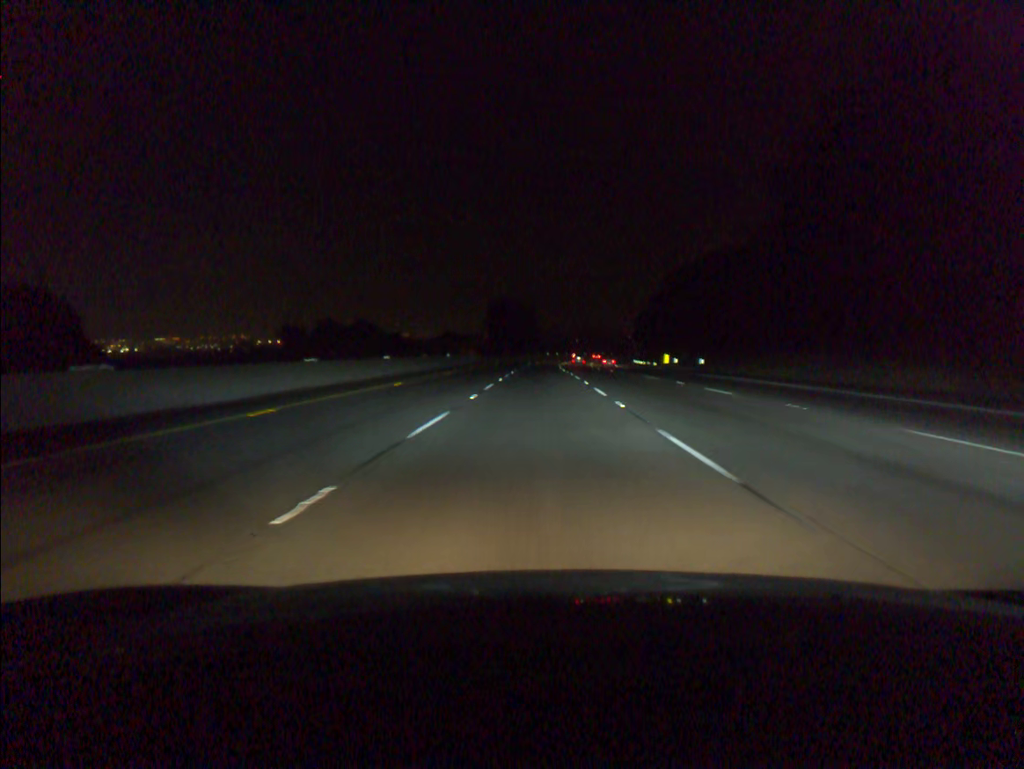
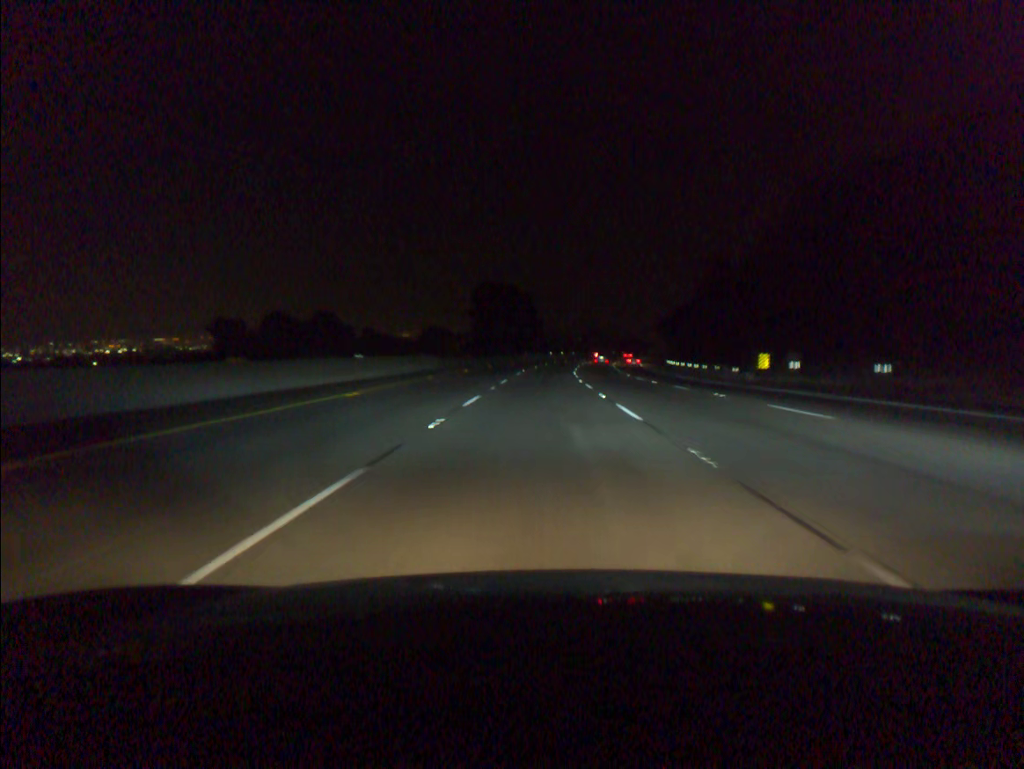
(0.0, +36.8) m; 0°
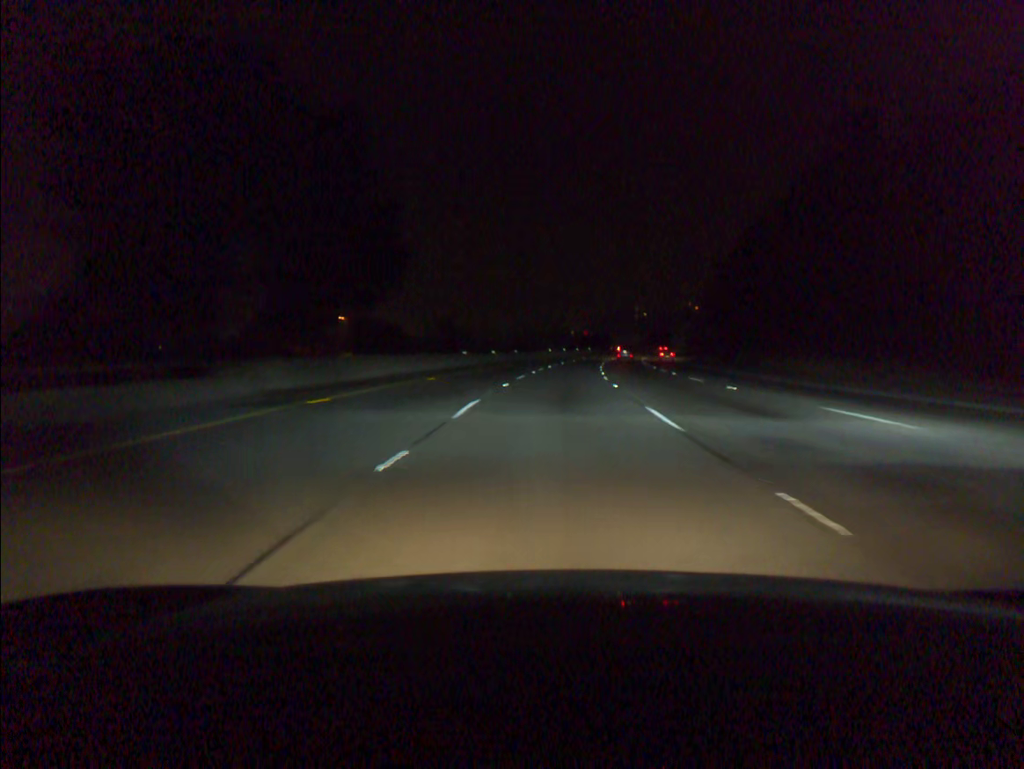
(+2.6, +92.2) m; +5°
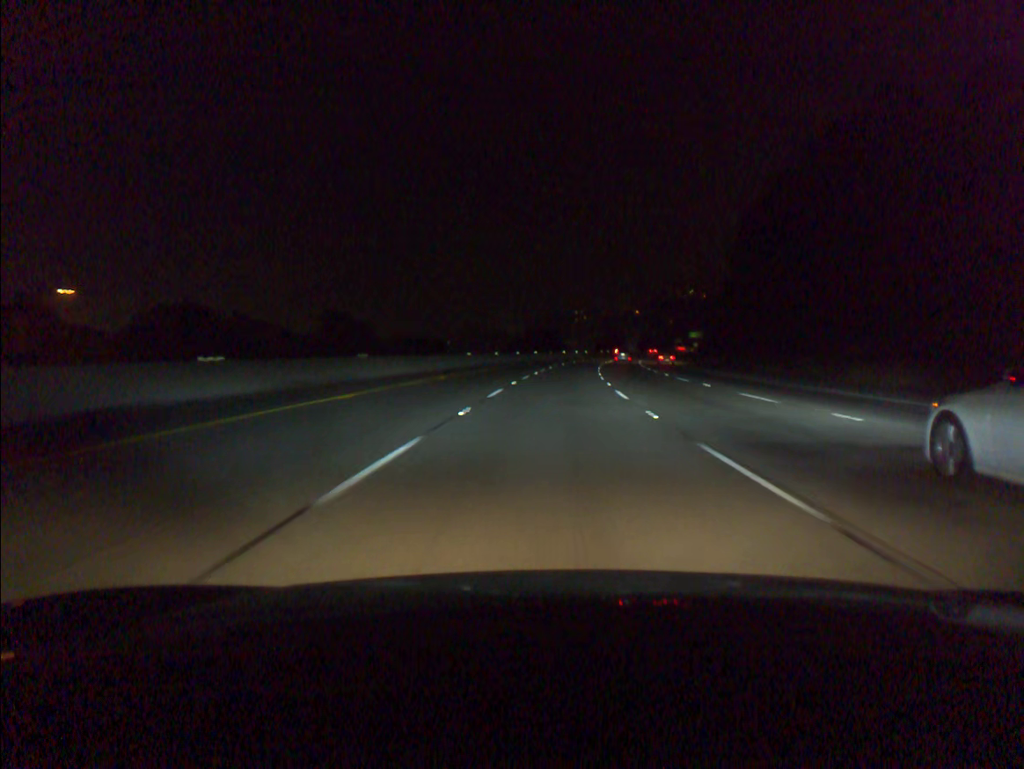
(+2.2, +55.4) m; +5°
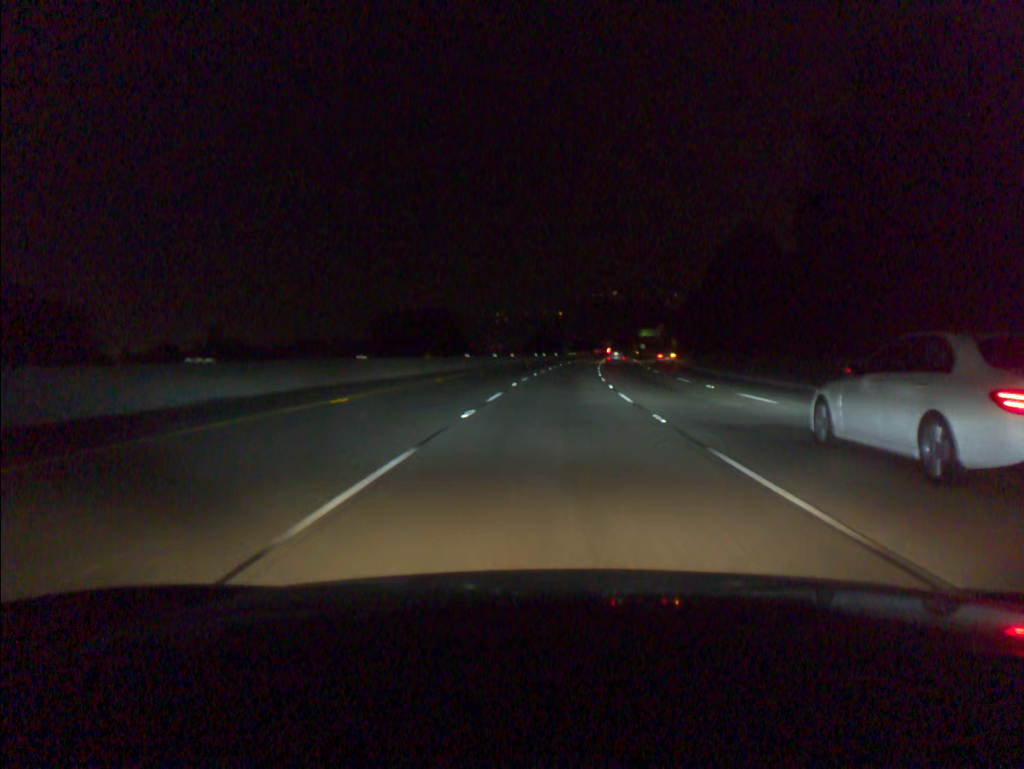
(+3.6, +73.7) m; +6°
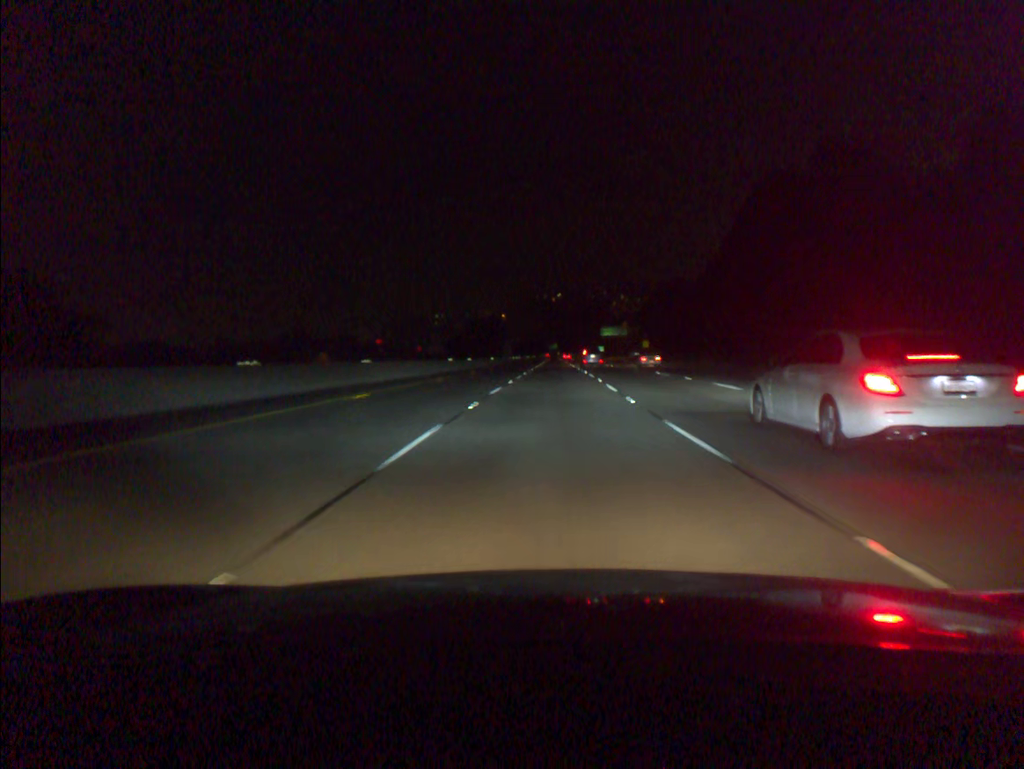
(+2.1, +55.4) m; +4°
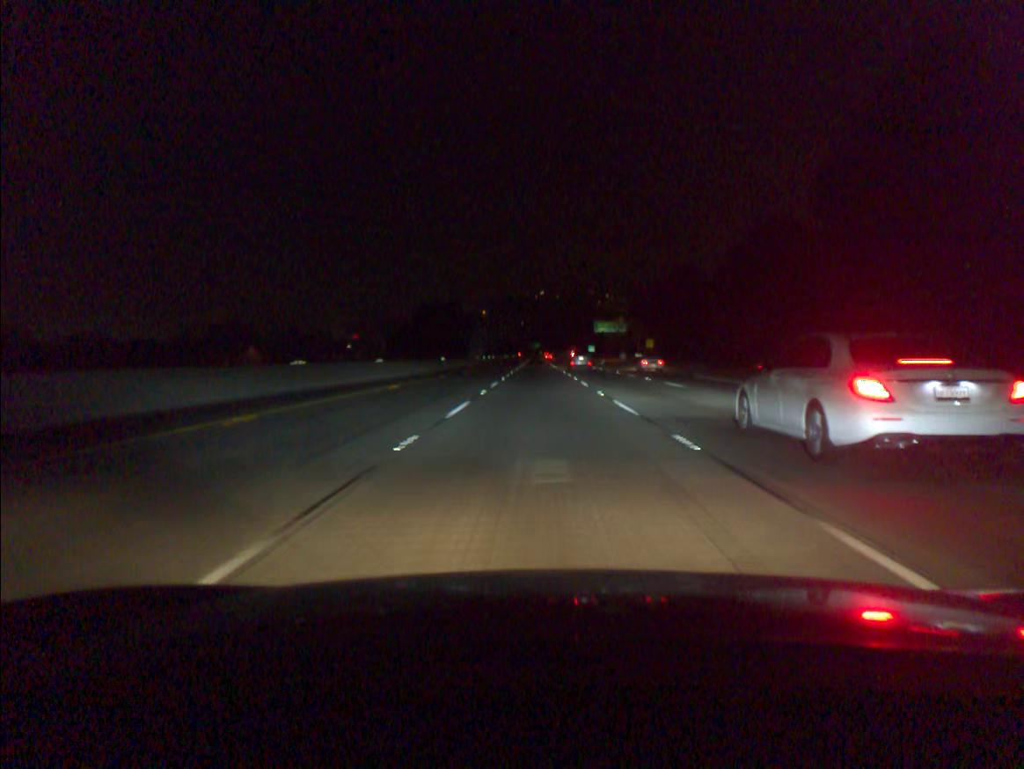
(+0.5, +37.0) m; +1°
